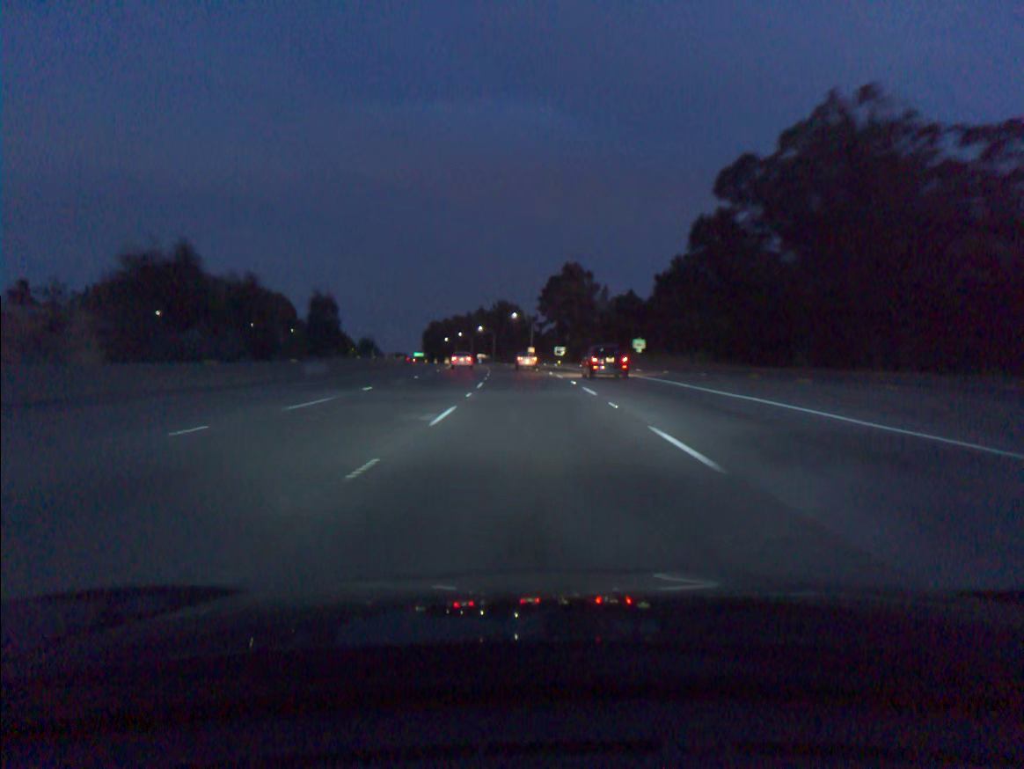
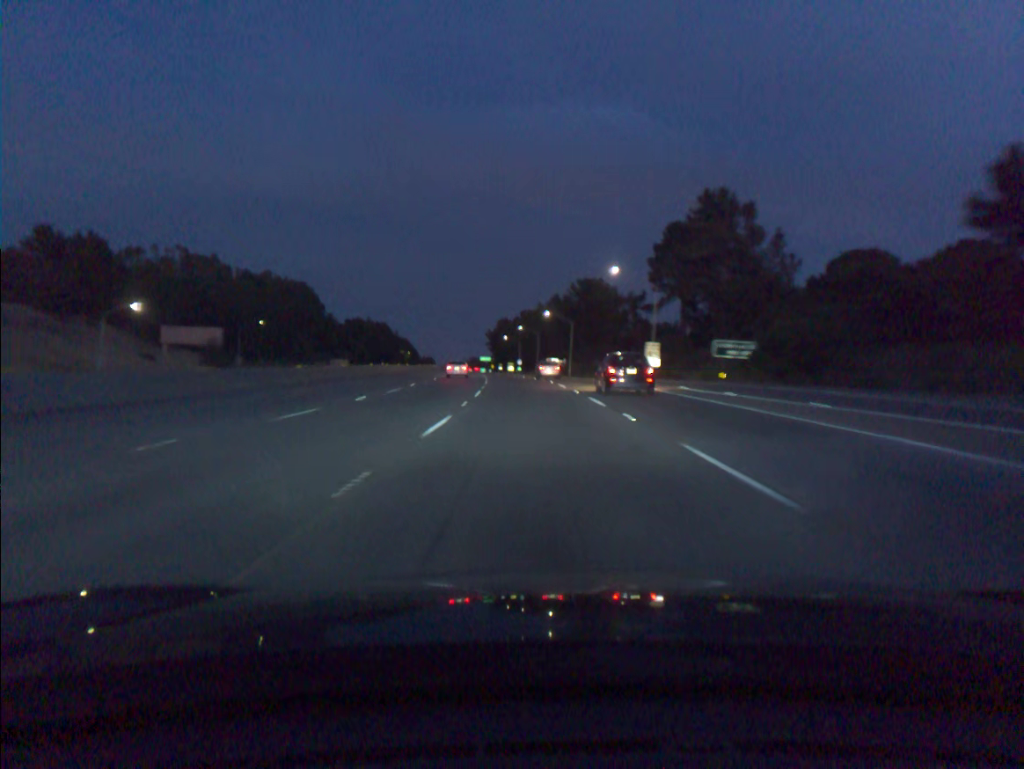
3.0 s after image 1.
(-4.7, +88.7) m; -6°
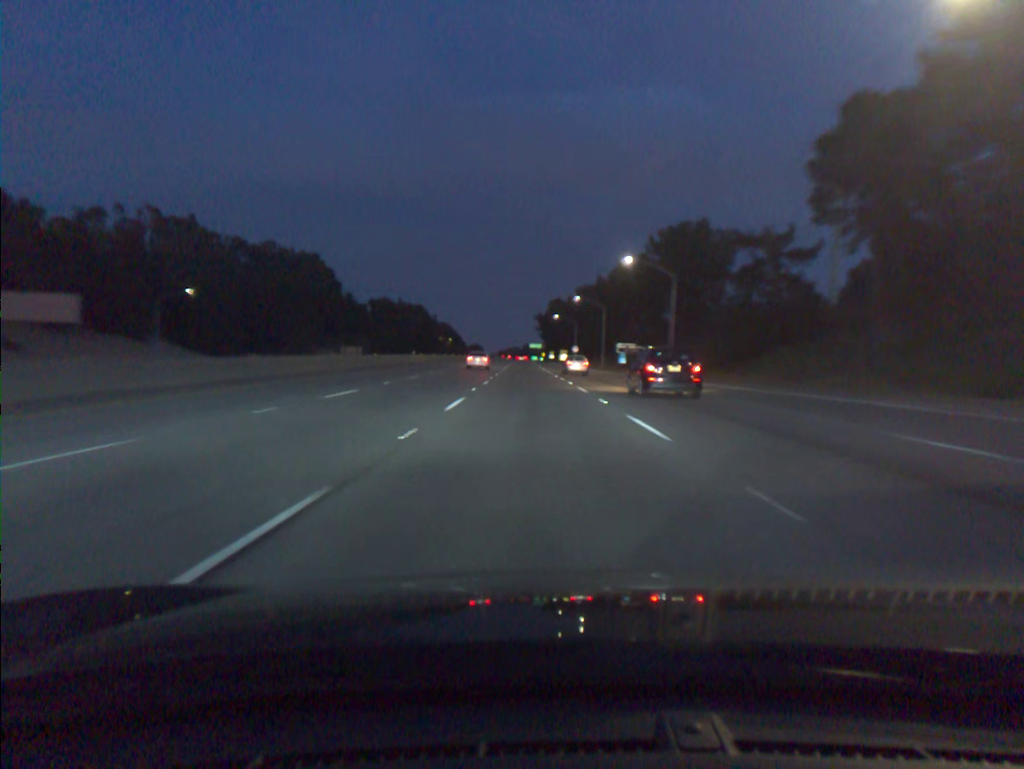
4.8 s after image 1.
(-1.8, +54.0) m; -4°
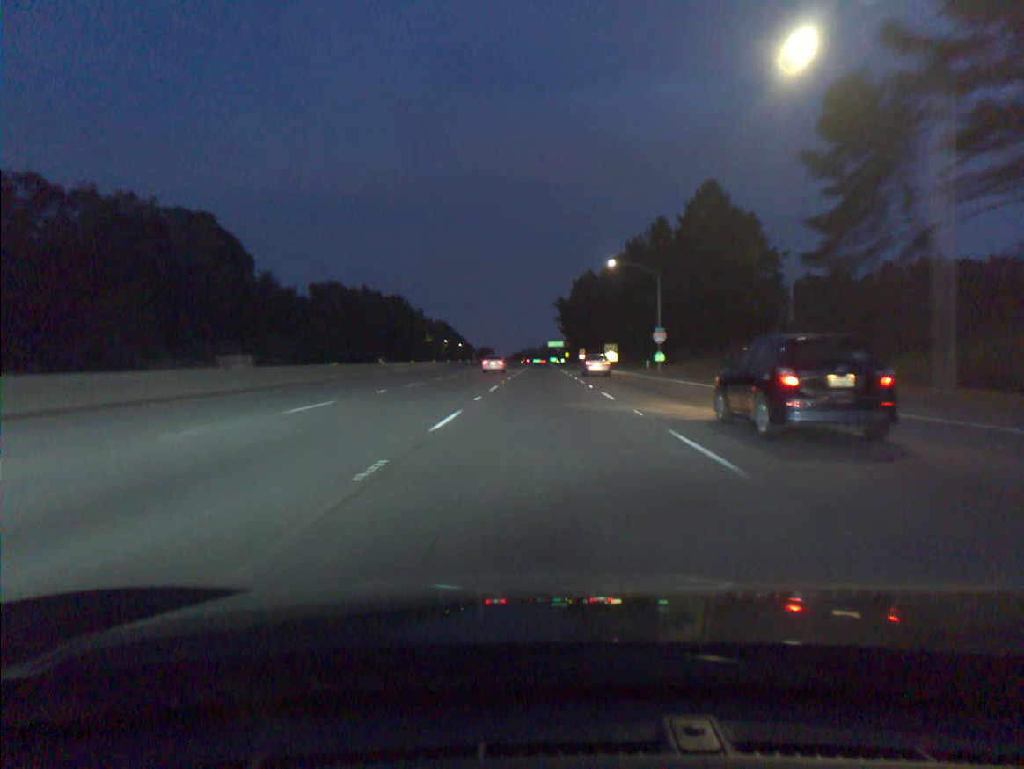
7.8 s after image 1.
(-2.0, +91.4) m; -1°
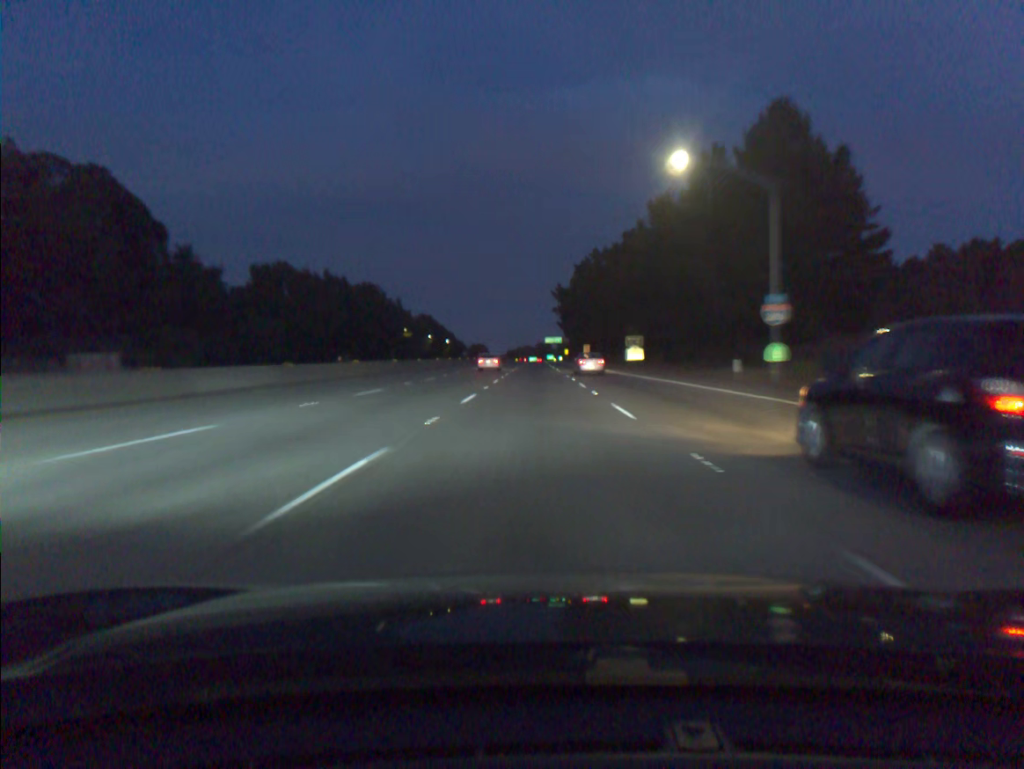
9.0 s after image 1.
(+0.1, +36.5) m; 0°
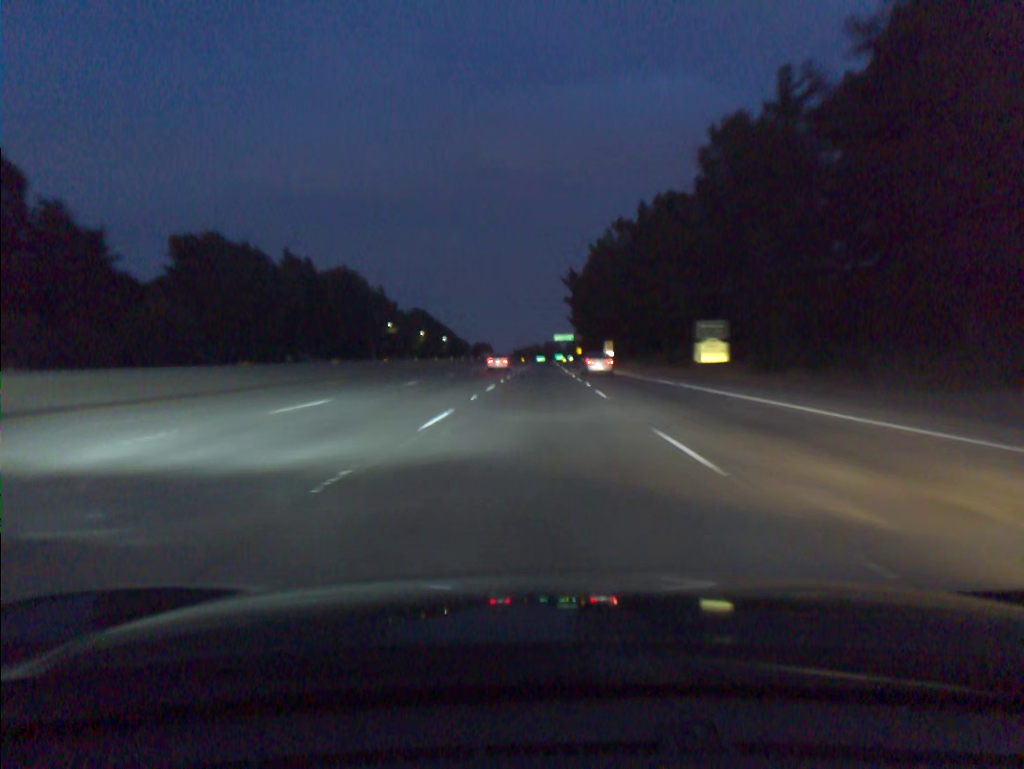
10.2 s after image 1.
(-0.1, +36.6) m; 0°
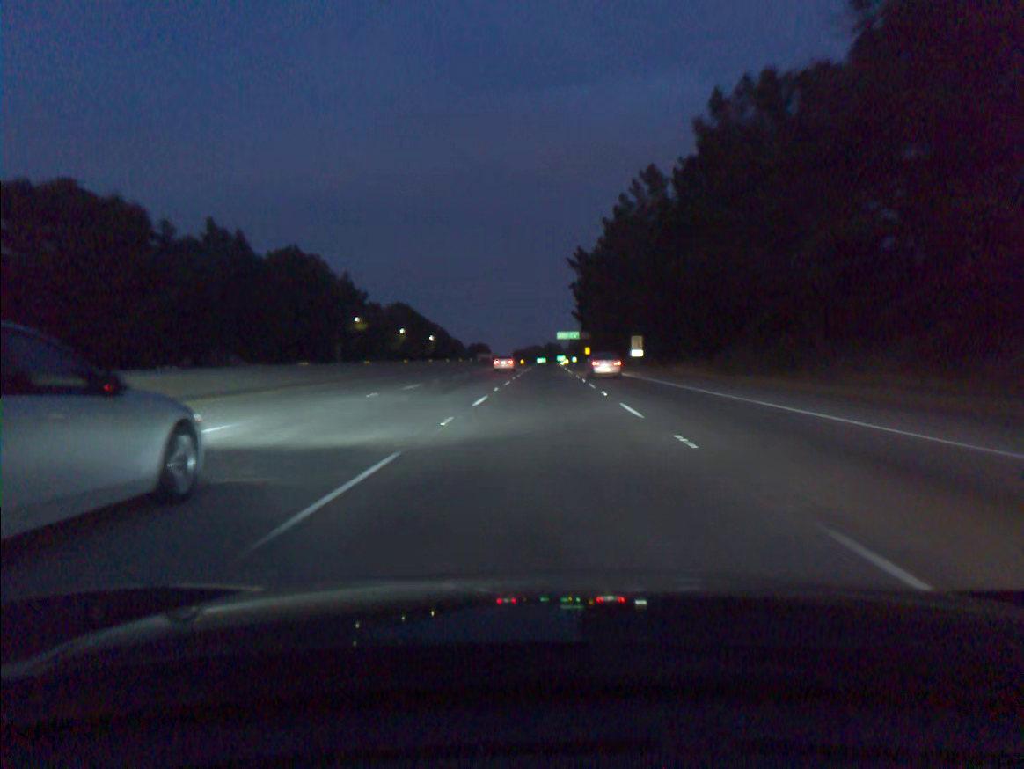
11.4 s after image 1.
(-0.1, +36.6) m; 0°
